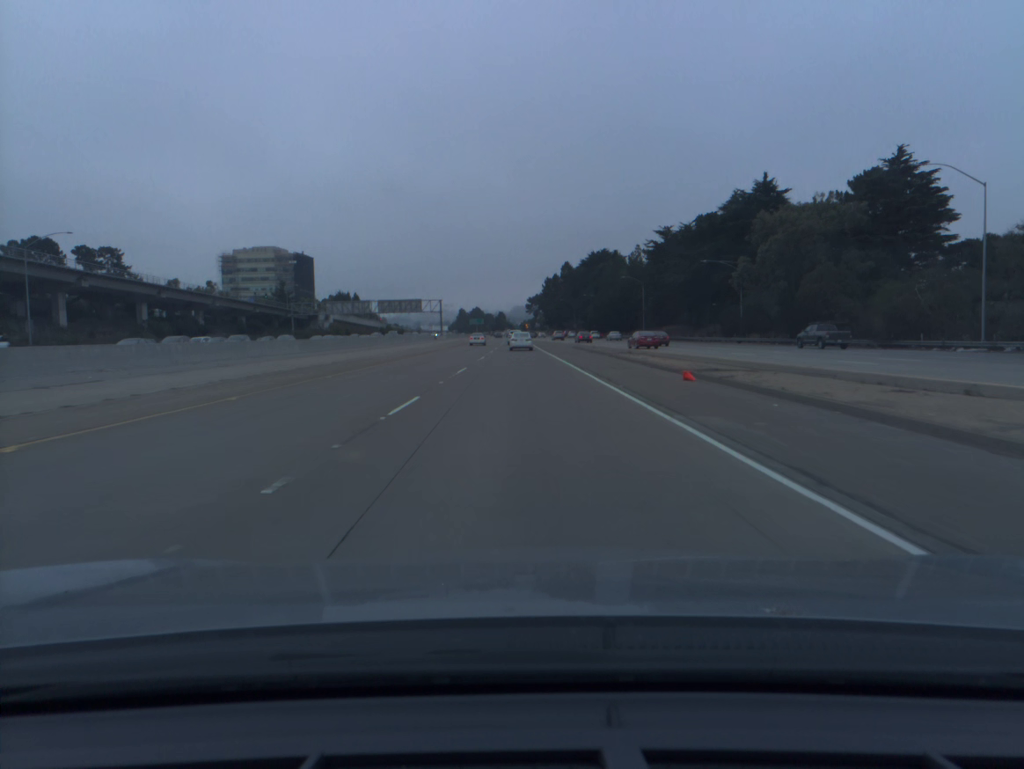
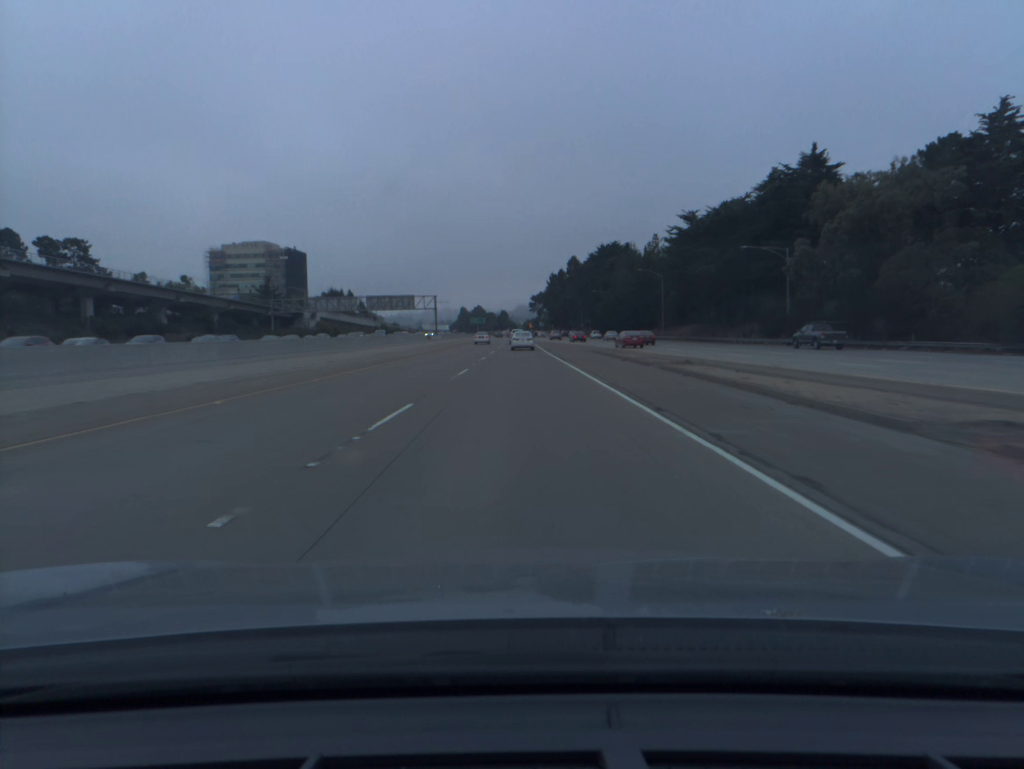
(0.0, +16.0) m; 0°
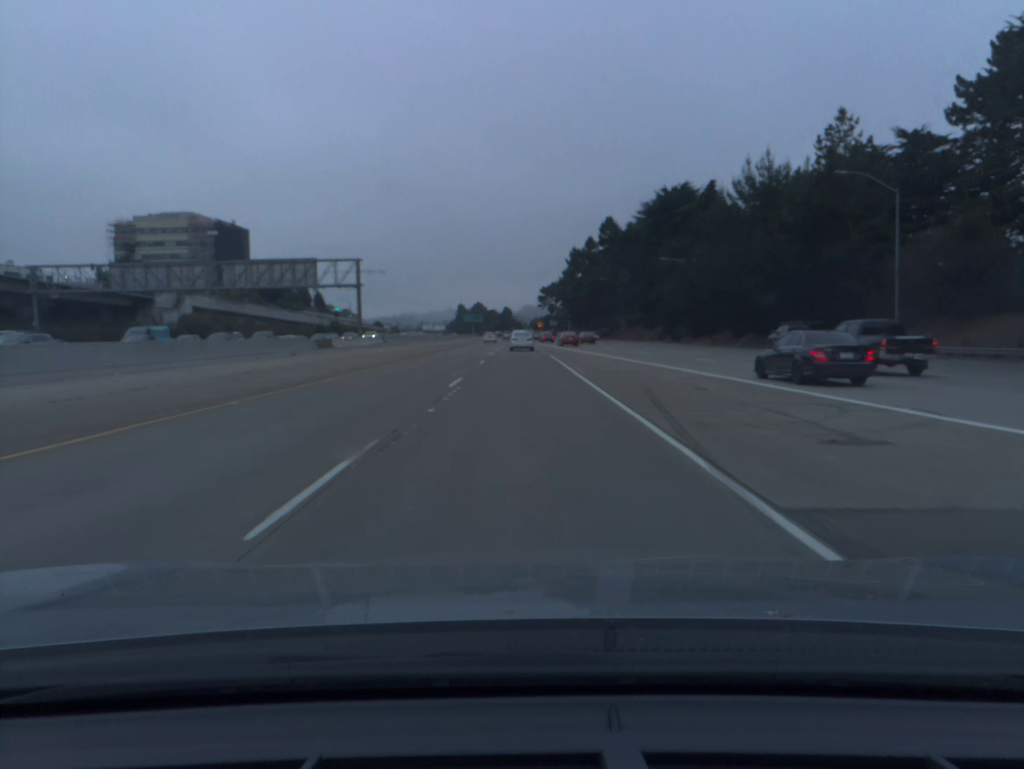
(-0.4, +80.3) m; 0°
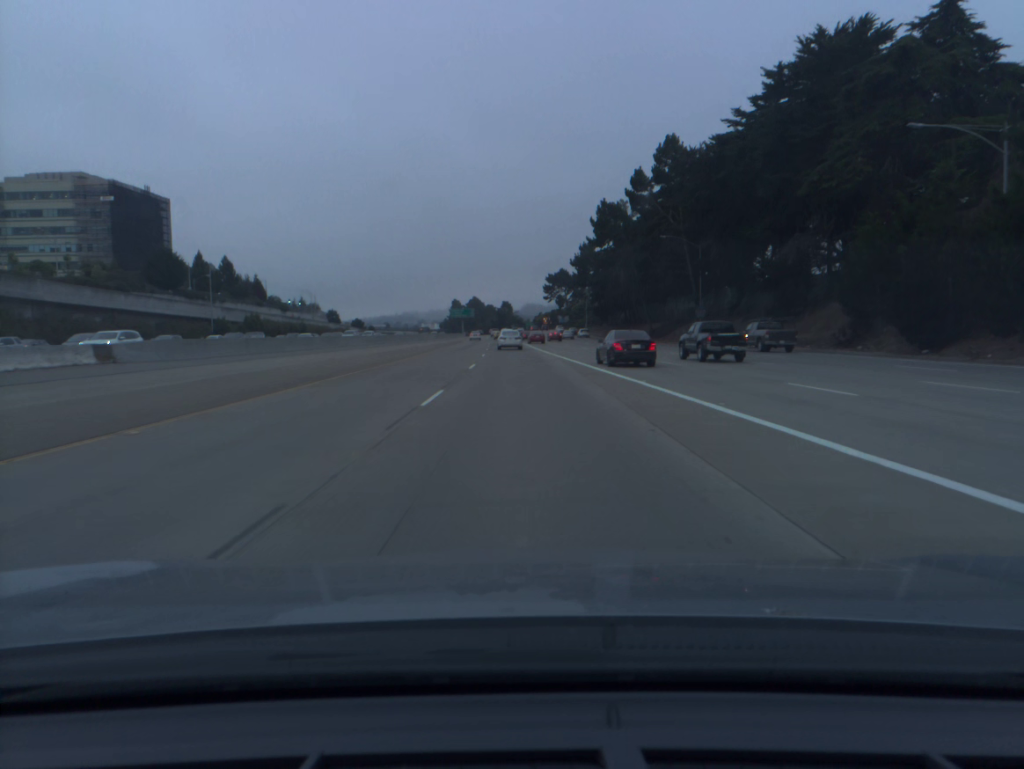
(-0.1, +64.5) m; 0°
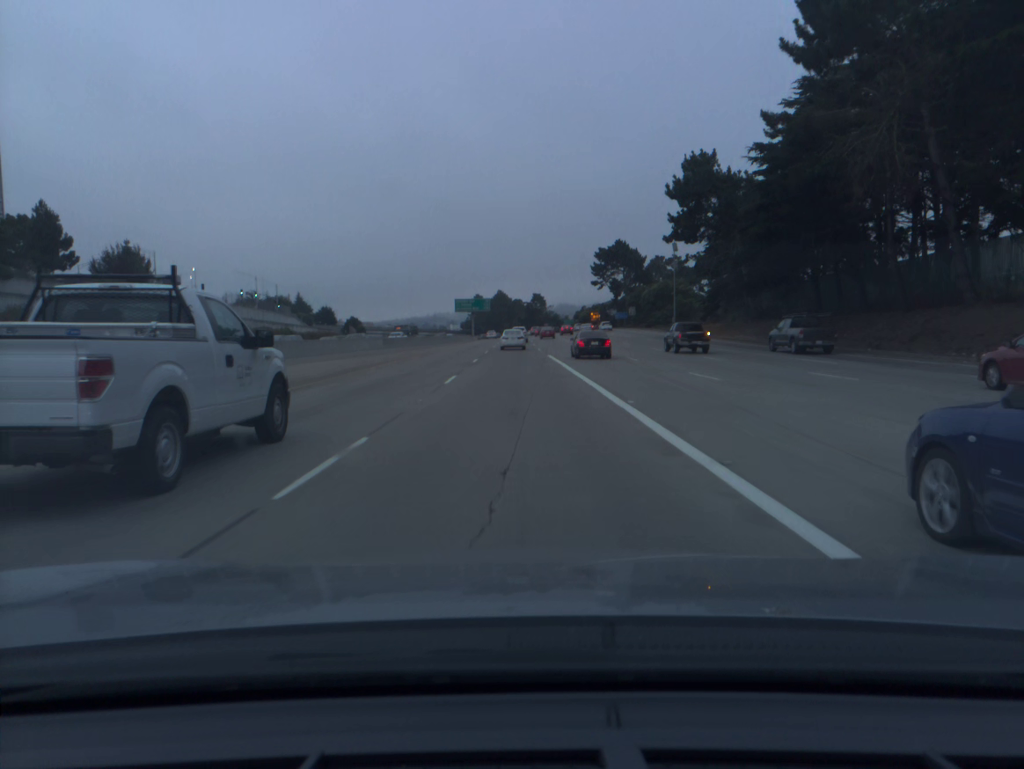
(-1.3, +81.0) m; -2°
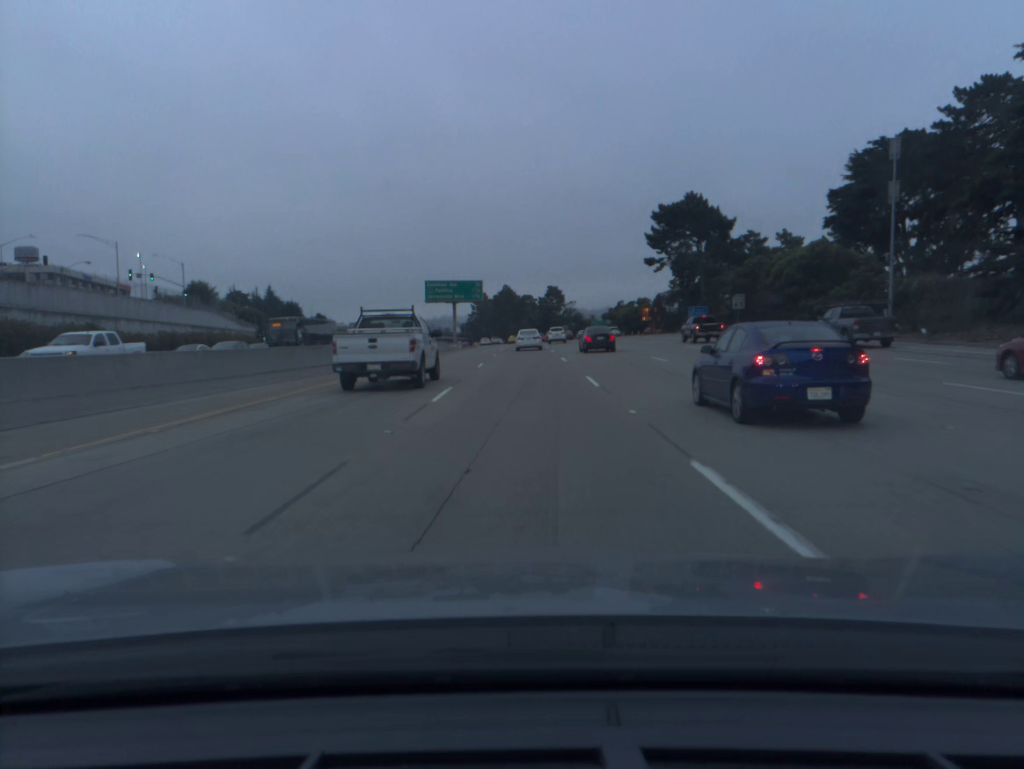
(-0.7, +64.5) m; -1°
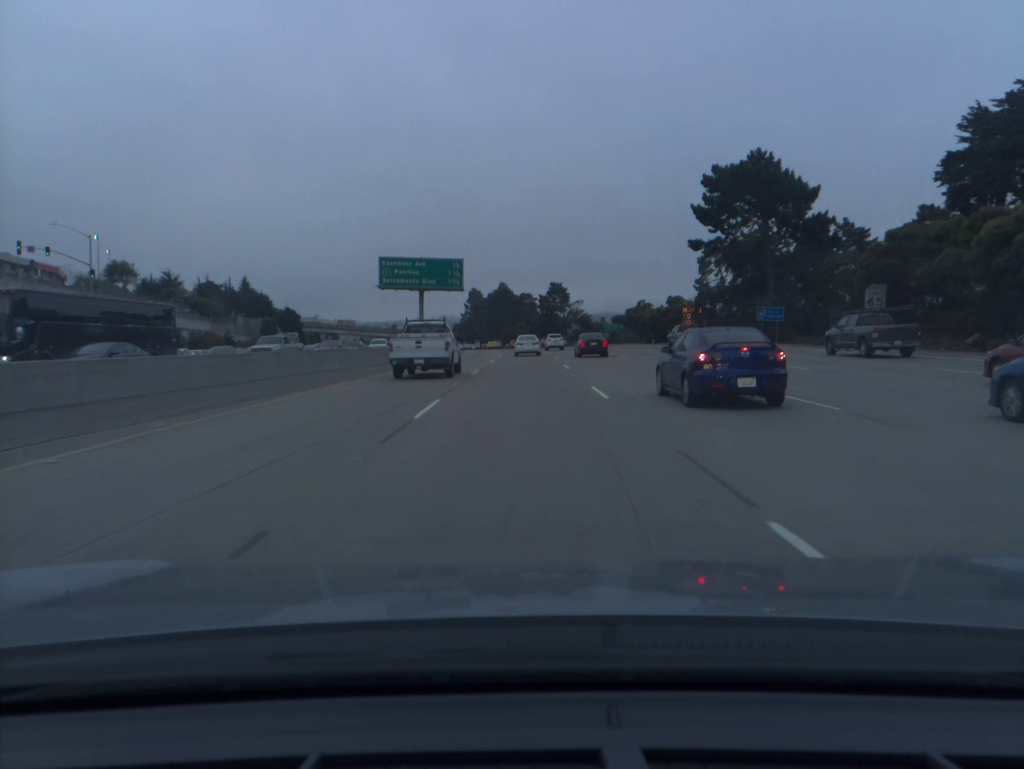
(+0.1, +31.7) m; 0°
